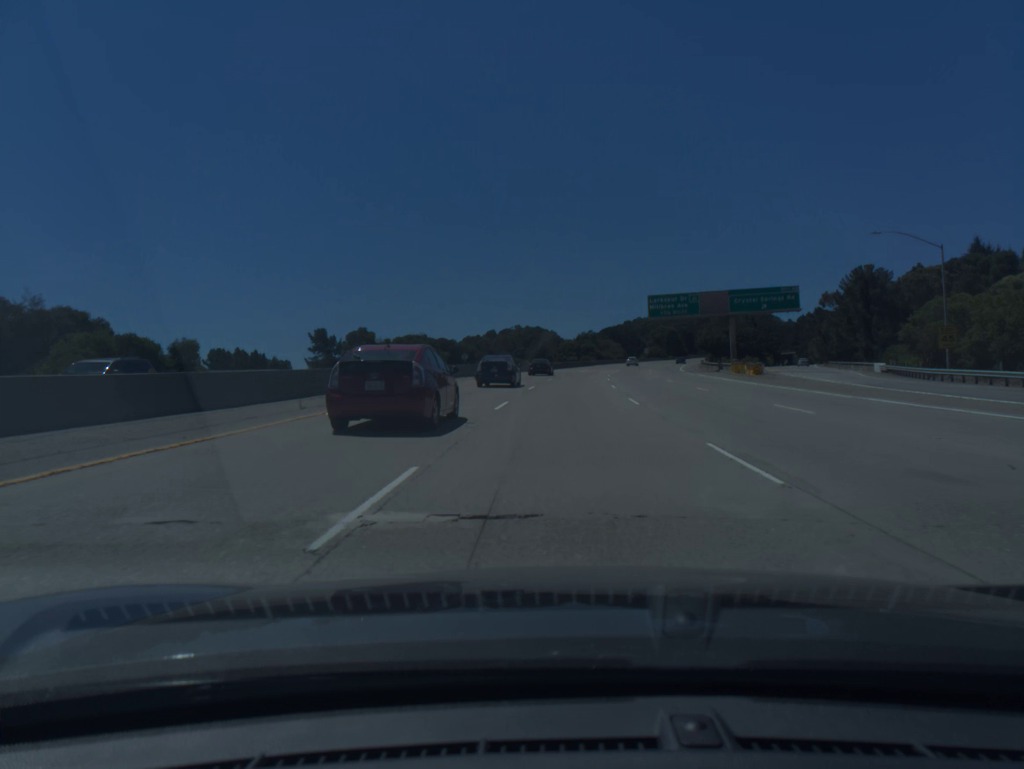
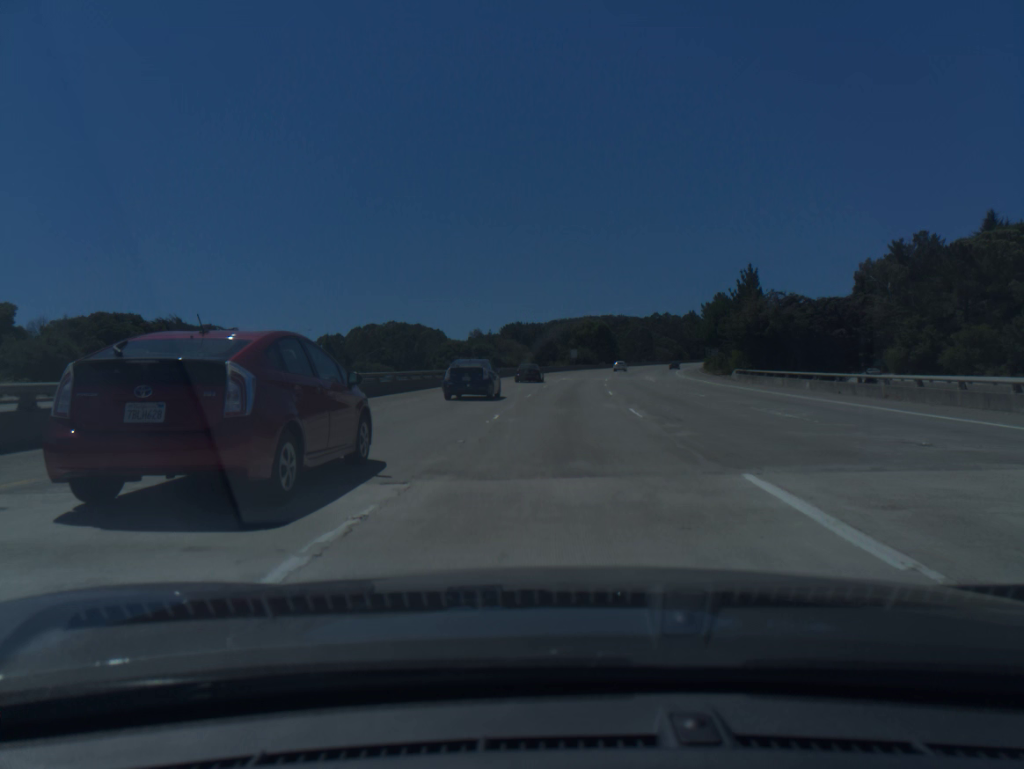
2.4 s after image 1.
(+6.3, +88.0) m; +8°
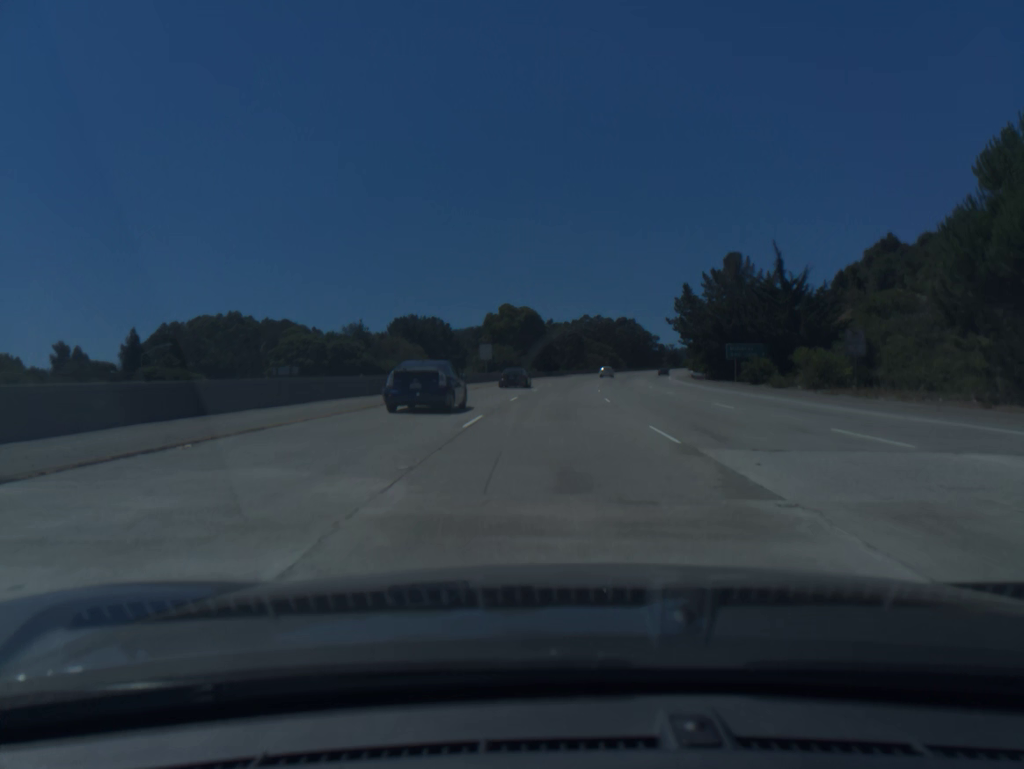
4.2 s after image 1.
(+3.4, +66.6) m; +6°
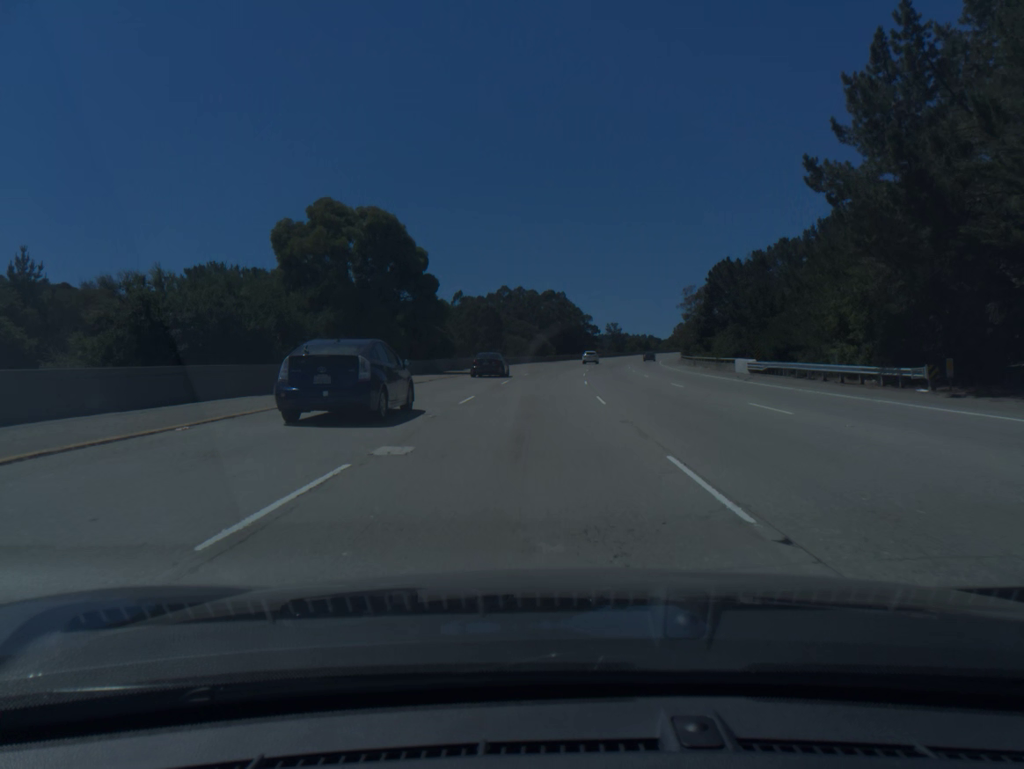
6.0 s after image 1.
(+3.4, +66.7) m; +6°
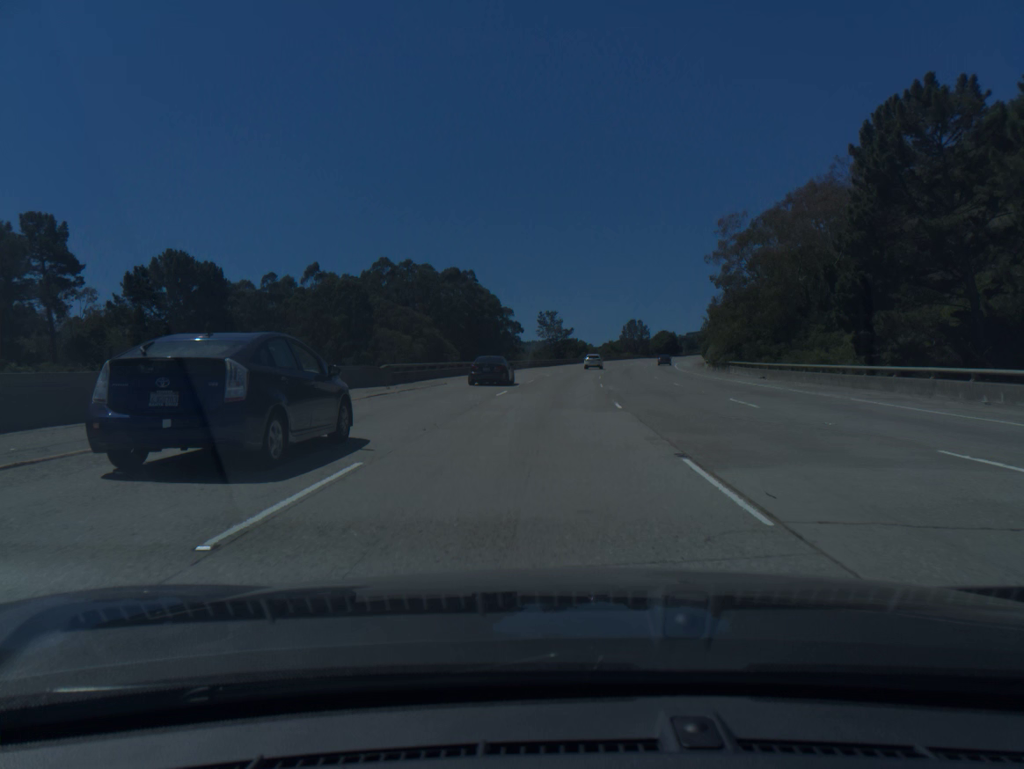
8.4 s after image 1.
(+4.5, +86.7) m; +6°
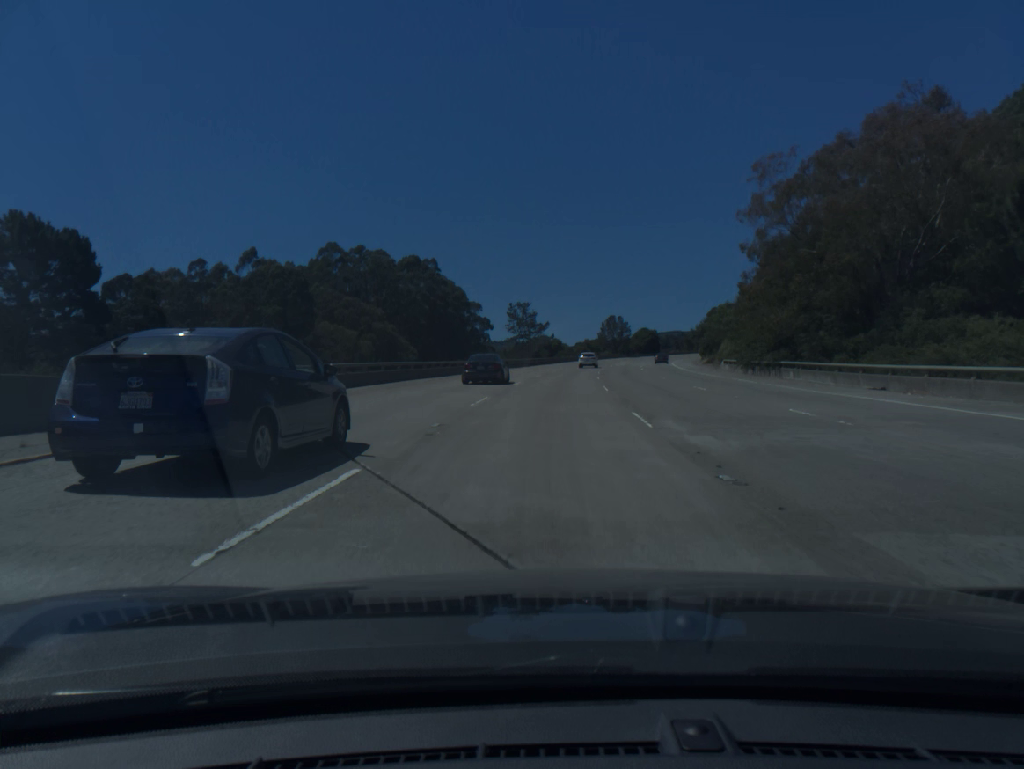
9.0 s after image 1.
(+0.3, +21.4) m; +2°
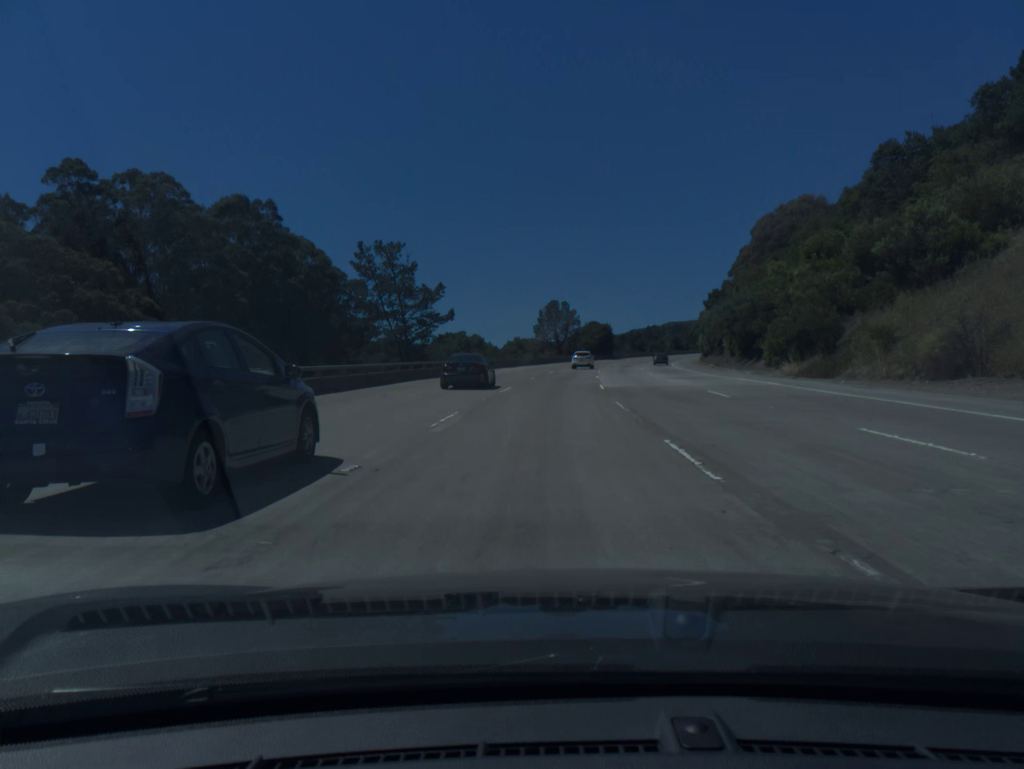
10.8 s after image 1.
(+3.1, +63.4) m; +5°
